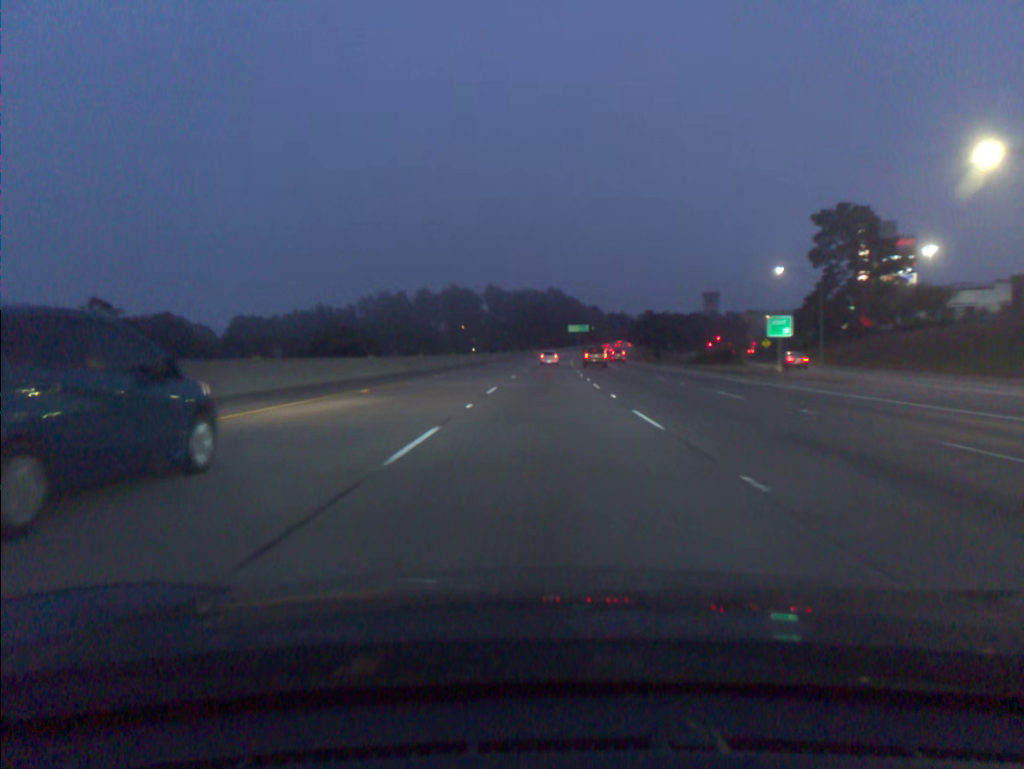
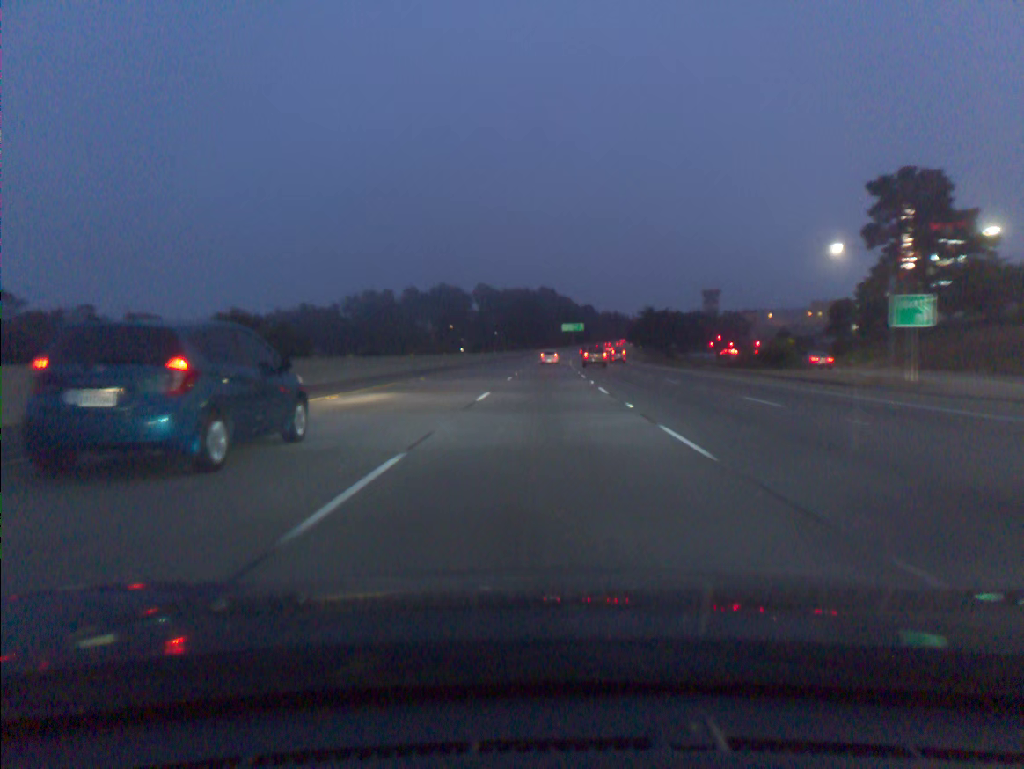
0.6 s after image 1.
(+0.1, +18.2) m; +1°
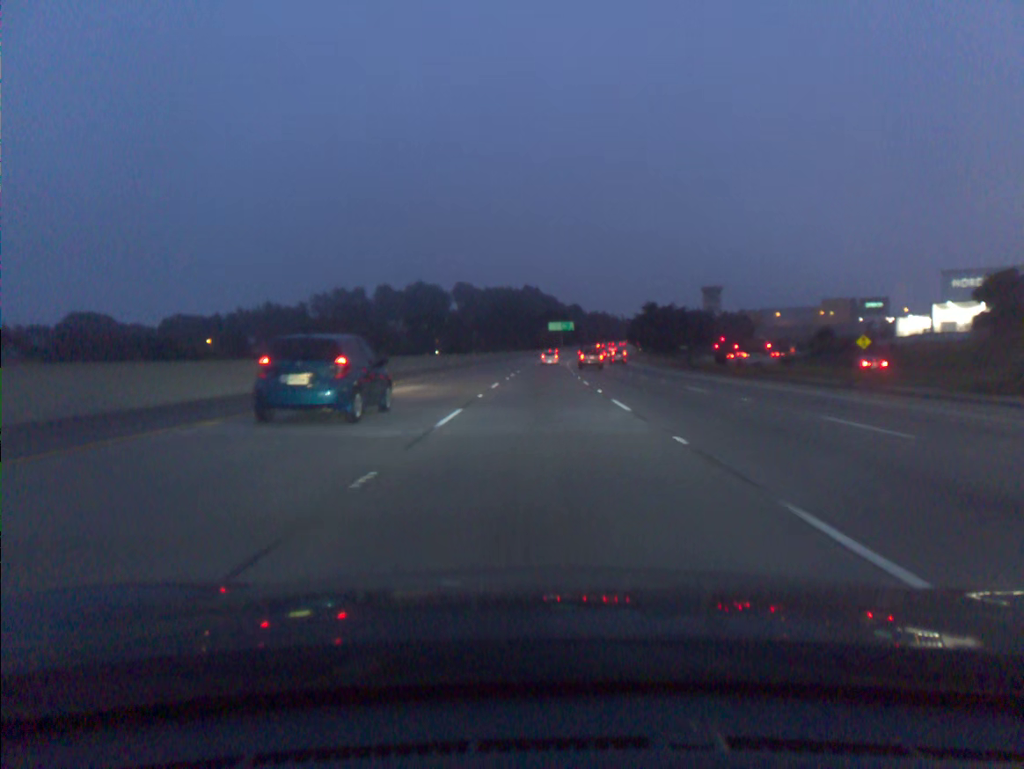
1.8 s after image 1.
(+0.4, +36.3) m; +1°
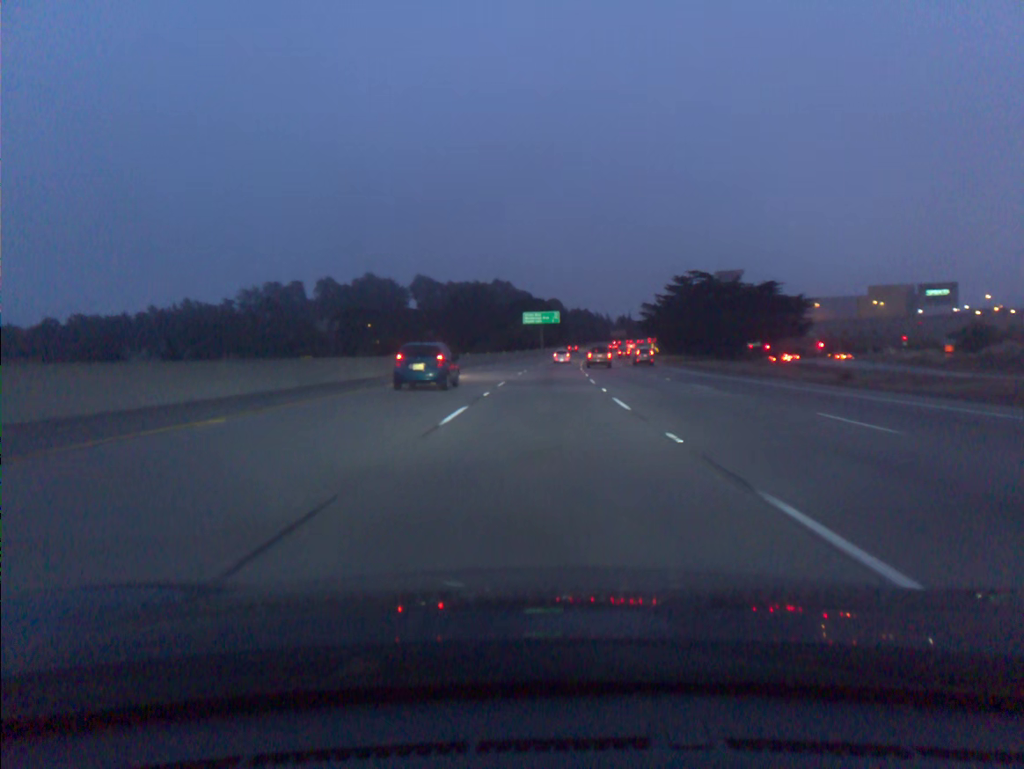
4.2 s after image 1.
(+1.1, +72.7) m; +2°
